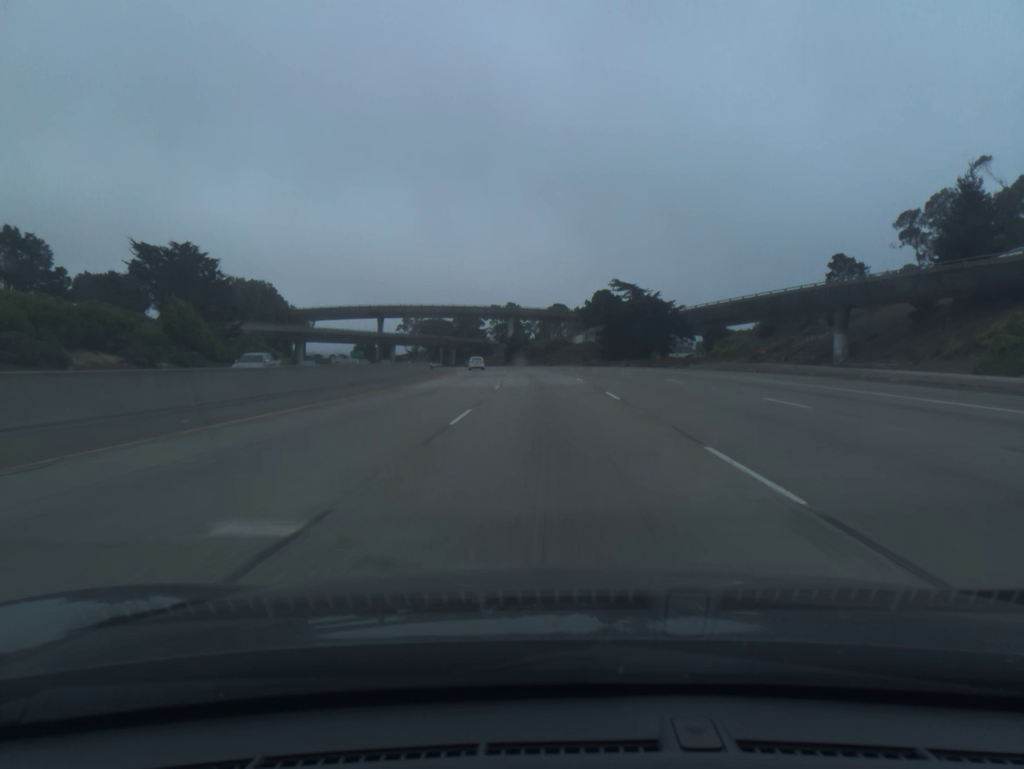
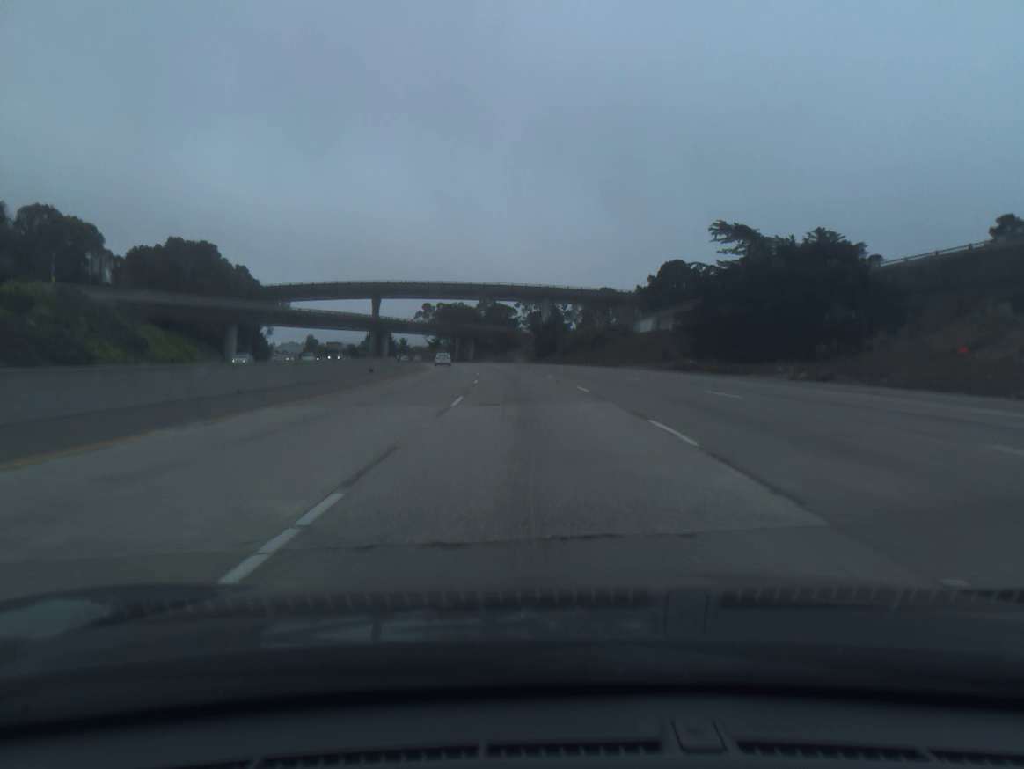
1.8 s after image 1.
(-0.9, +54.5) m; -3°
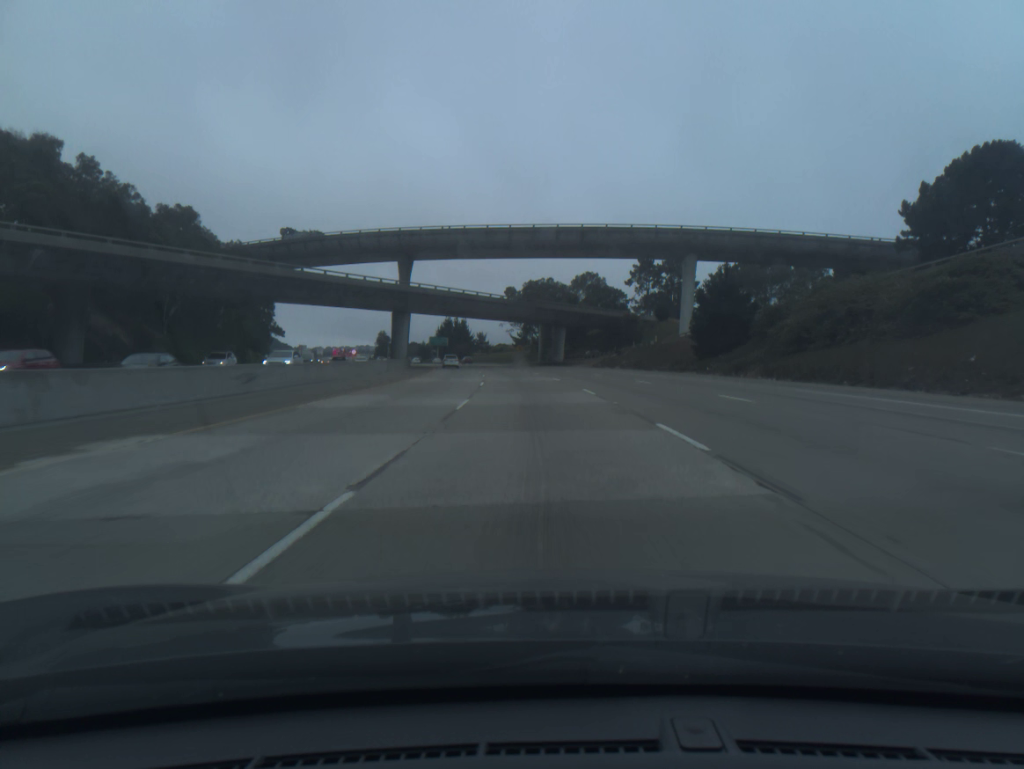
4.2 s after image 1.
(-5.0, +72.8) m; -7°
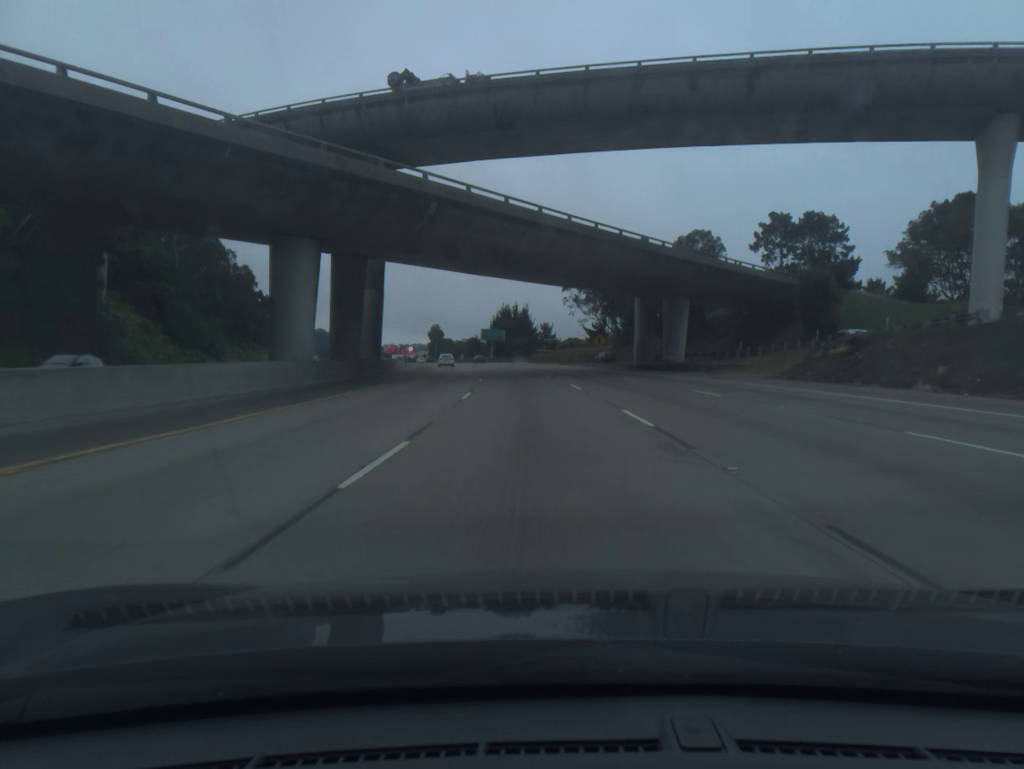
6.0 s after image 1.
(-2.3, +55.0) m; -5°
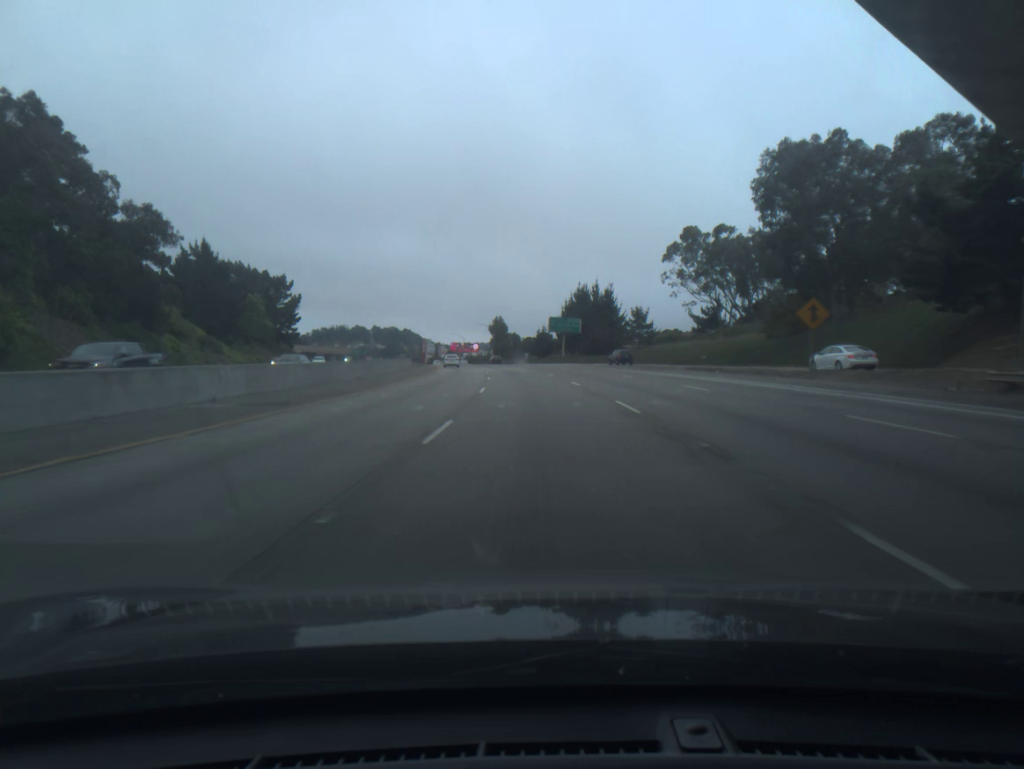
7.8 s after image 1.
(-2.7, +55.0) m; -5°
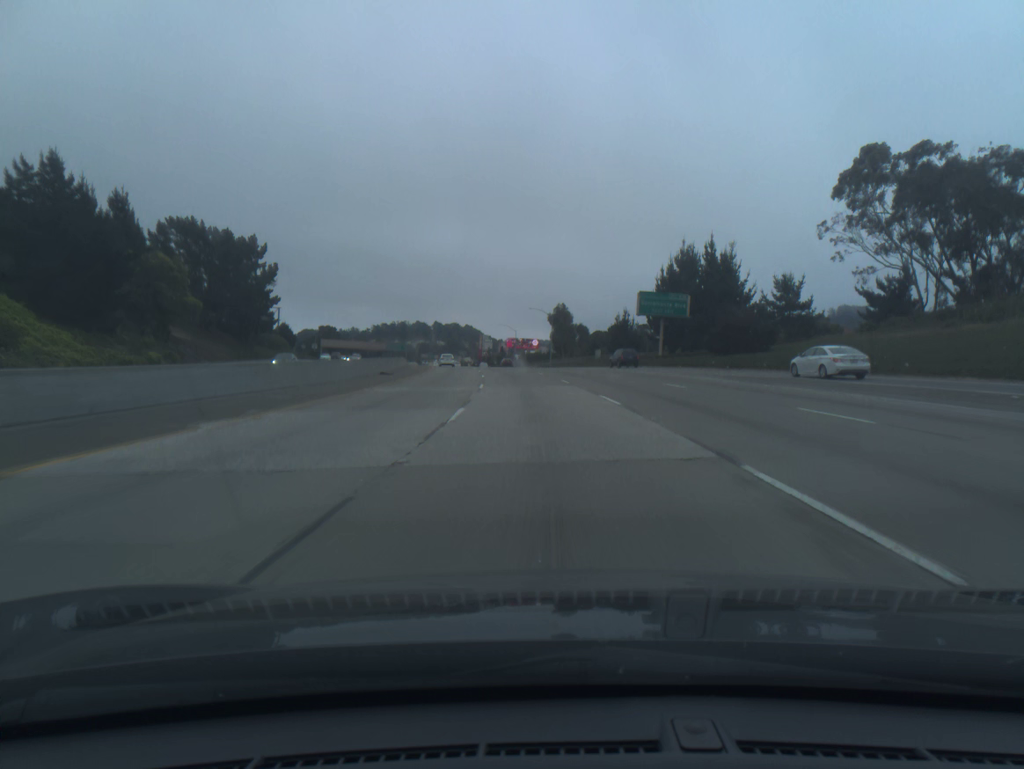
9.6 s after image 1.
(-2.4, +55.2) m; -5°
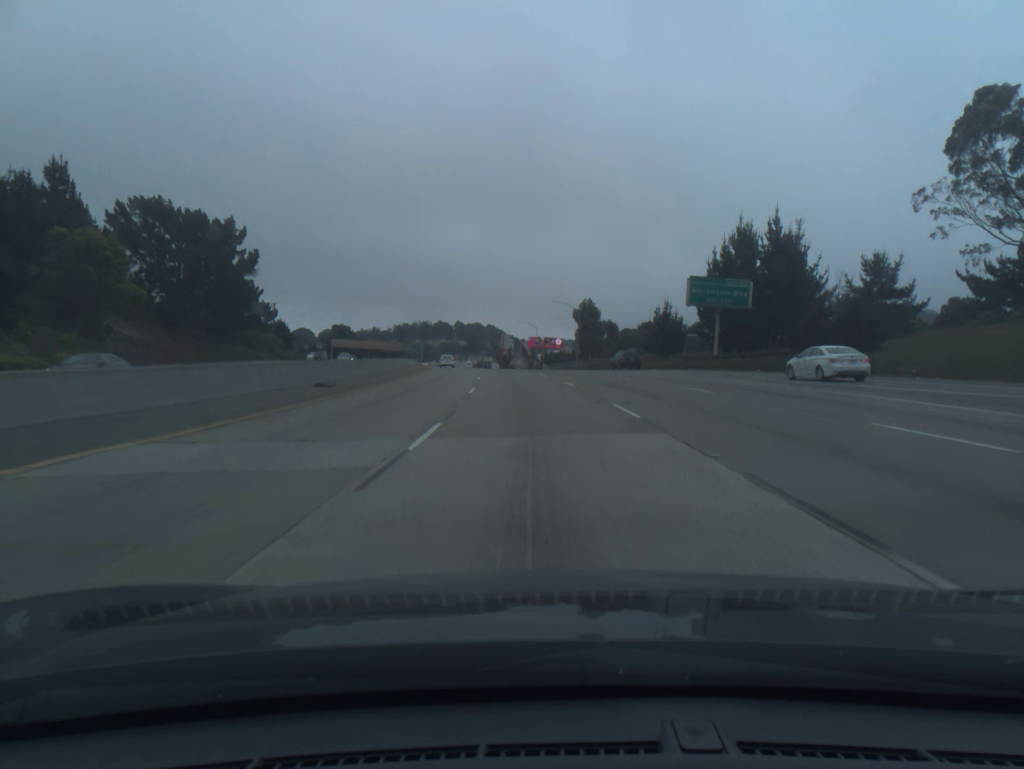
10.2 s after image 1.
(-0.3, +18.5) m; -2°
